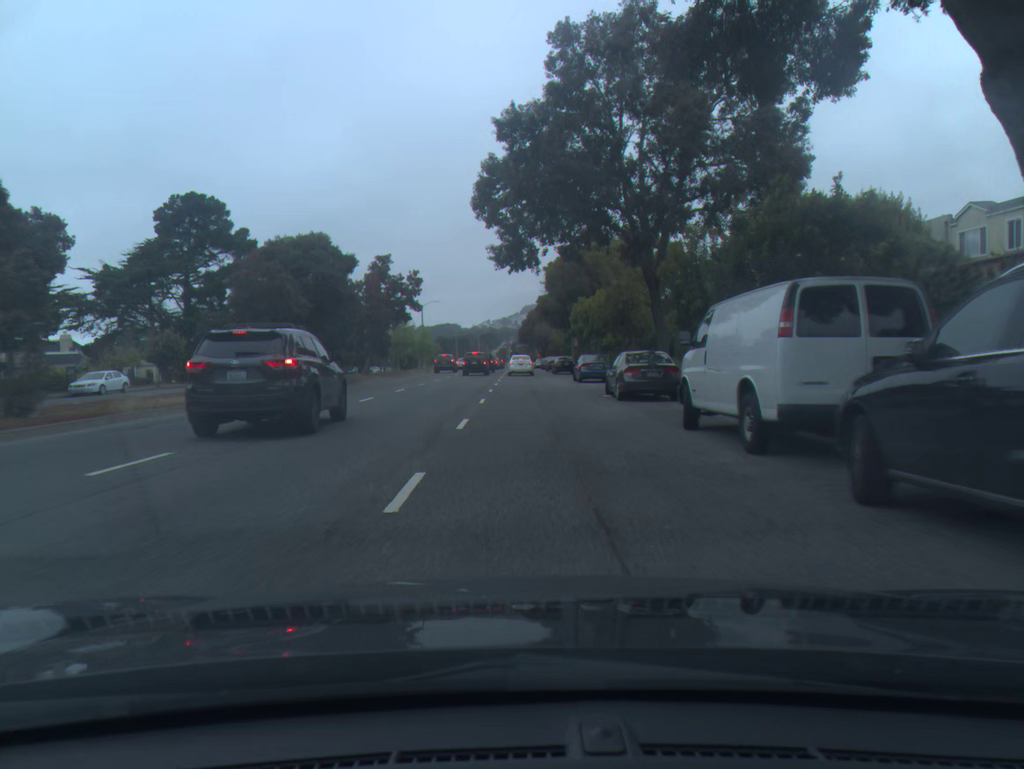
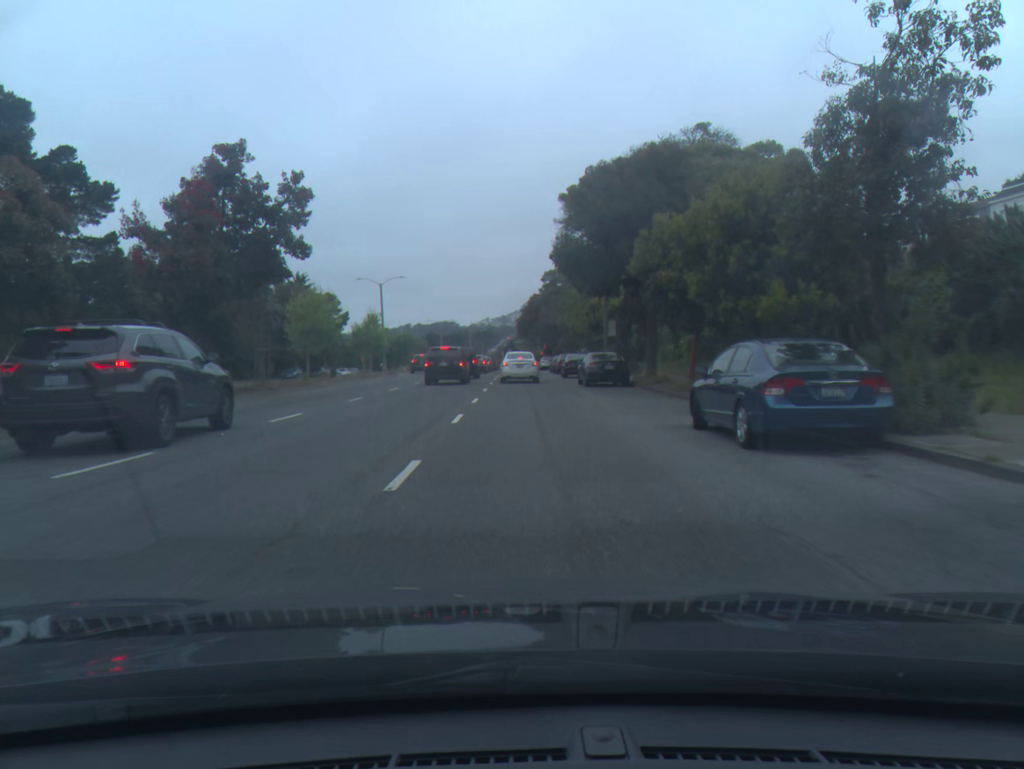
(0.0, +29.1) m; 0°
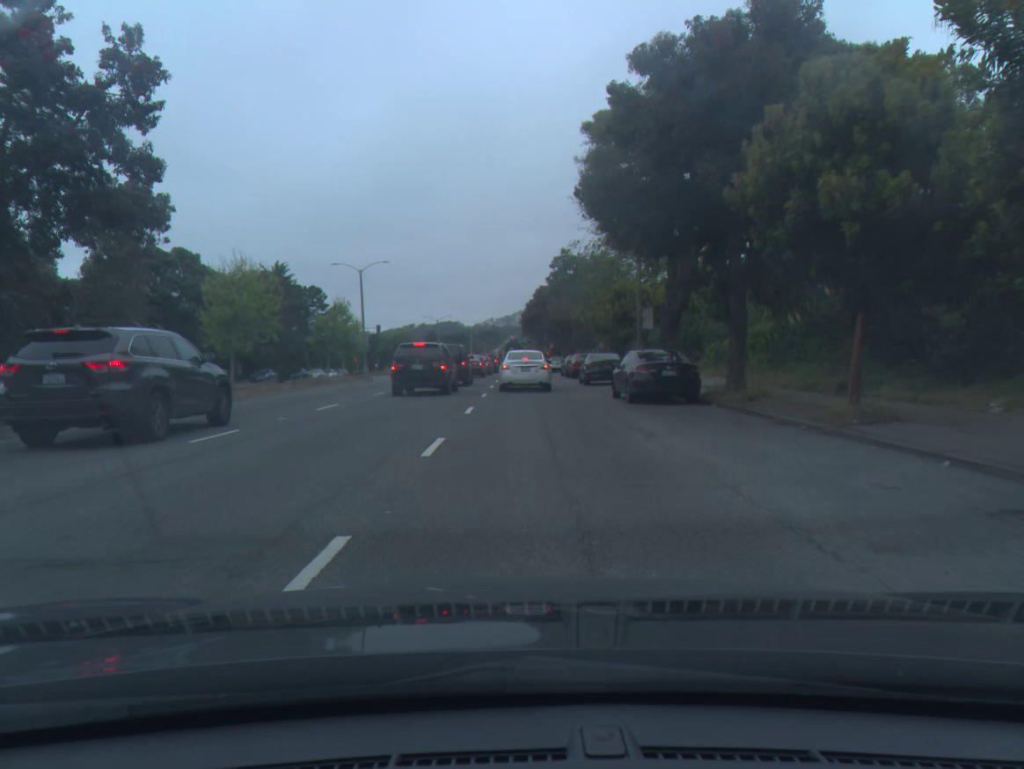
(0.0, +11.5) m; 0°
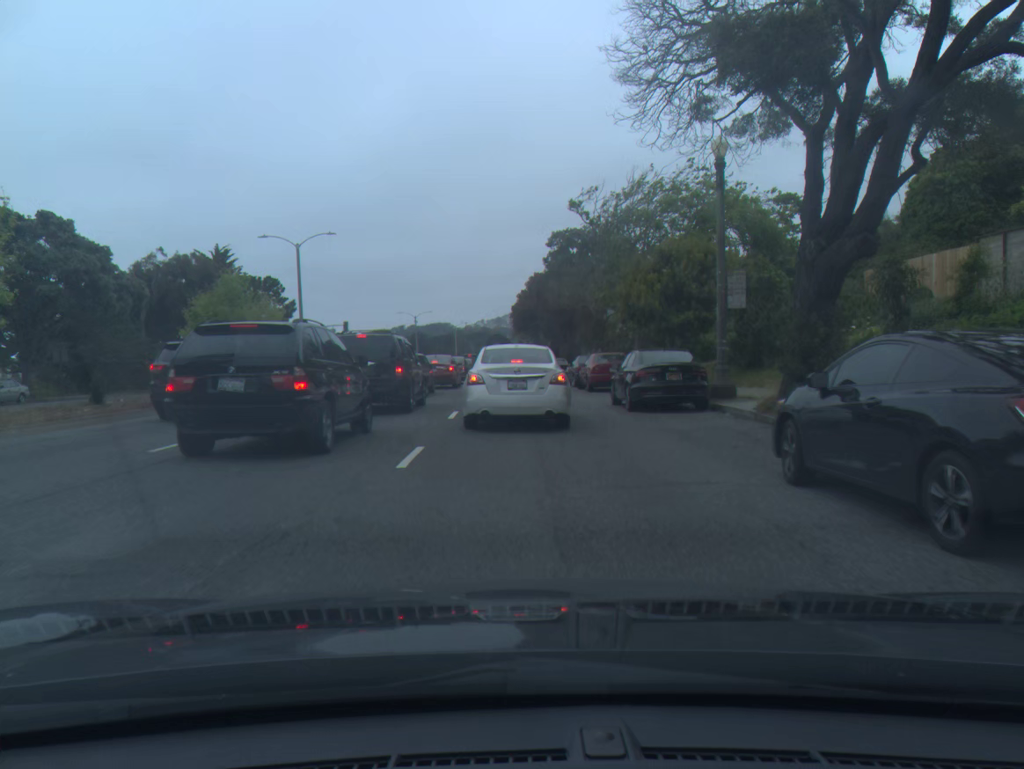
(+0.1, +15.5) m; +1°
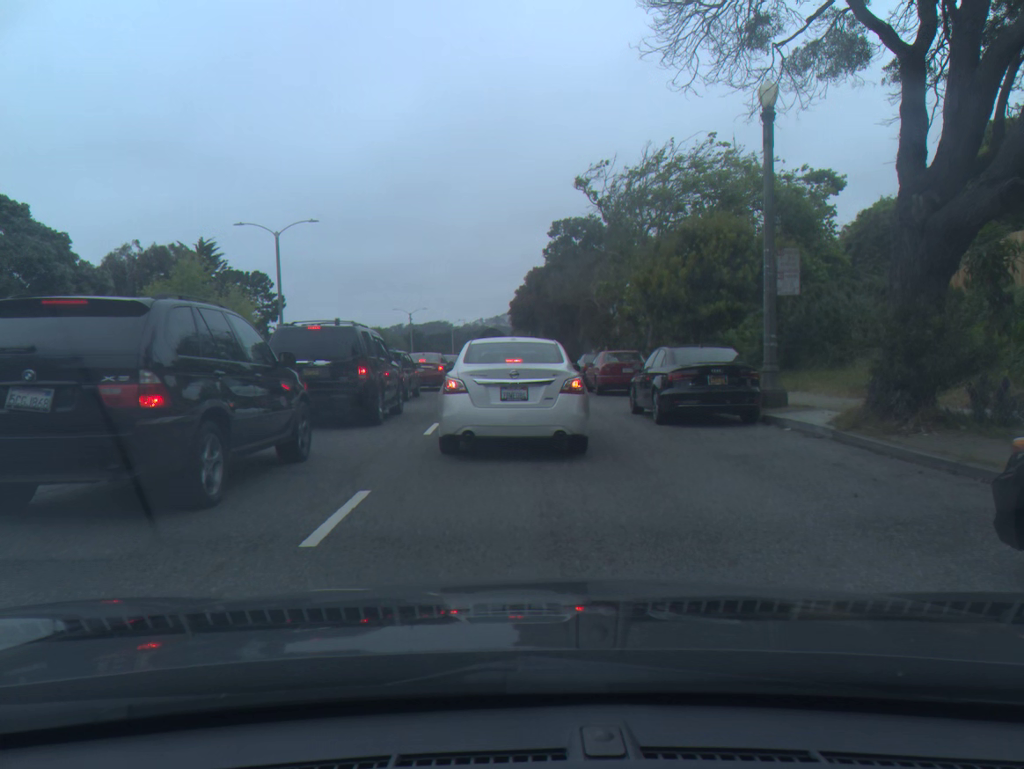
(0.0, +3.9) m; 0°
